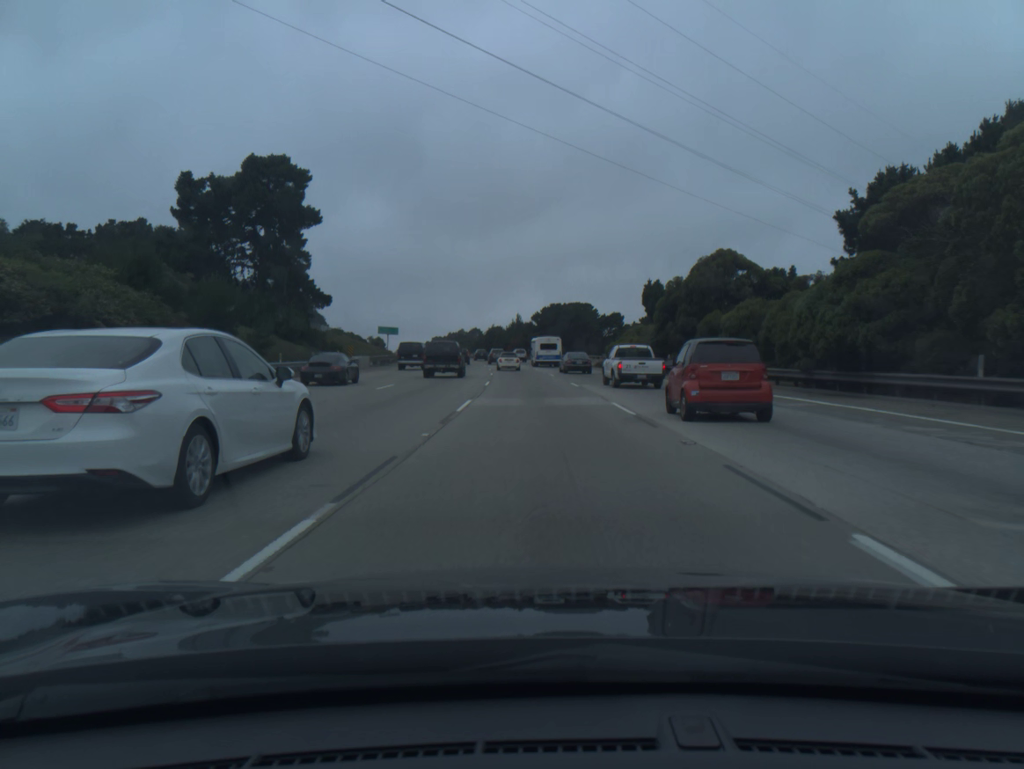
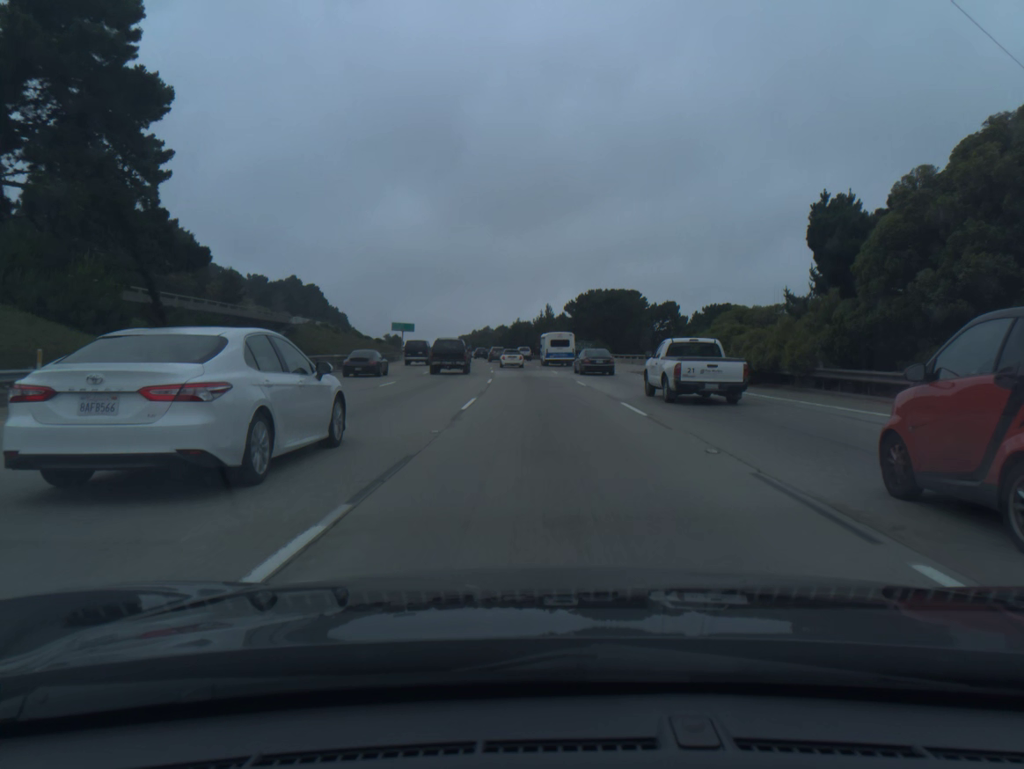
(-0.6, +29.7) m; -2°
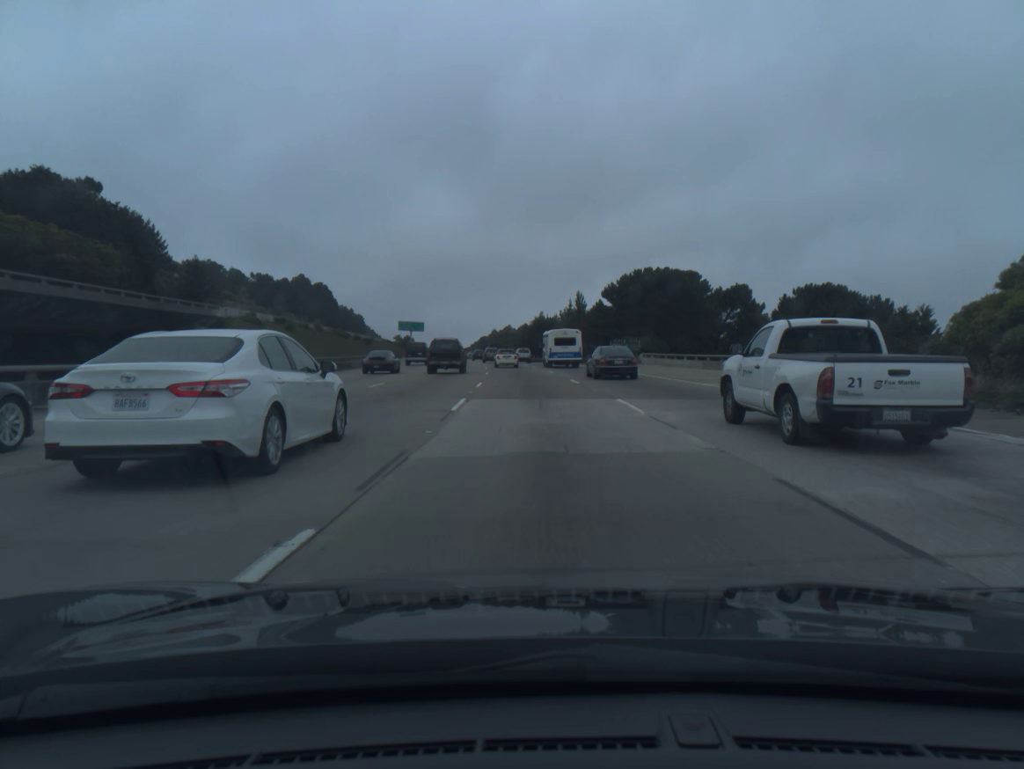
(-0.5, +29.7) m; -2°
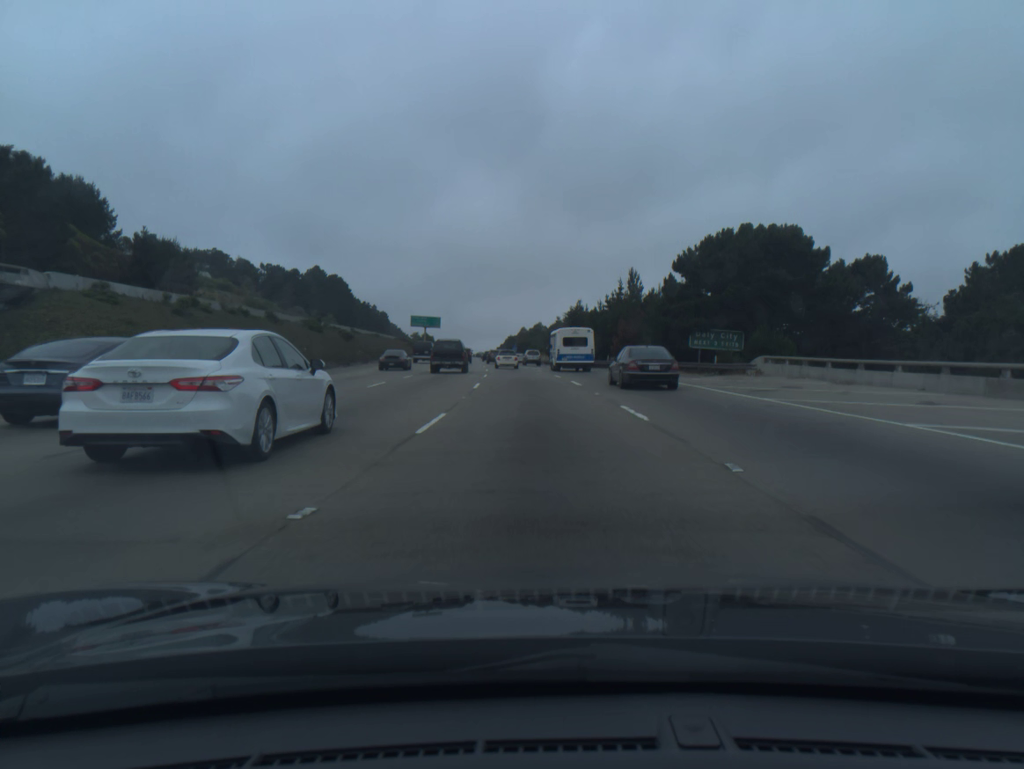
(-0.6, +29.8) m; -2°
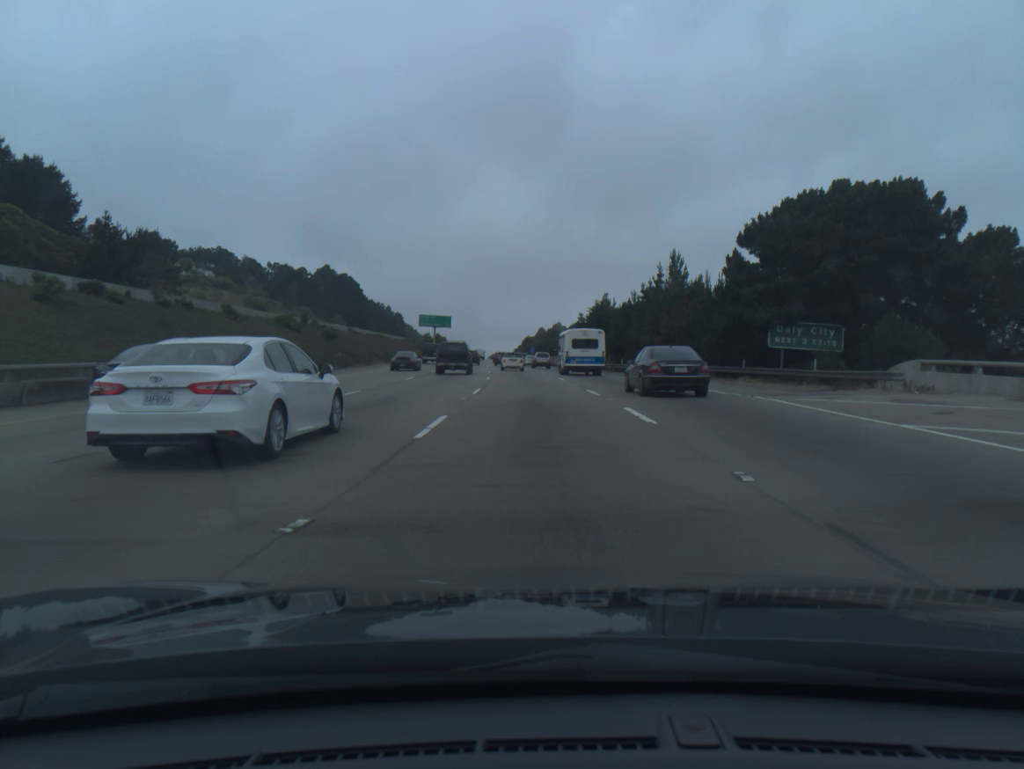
(-0.2, +14.9) m; -1°
